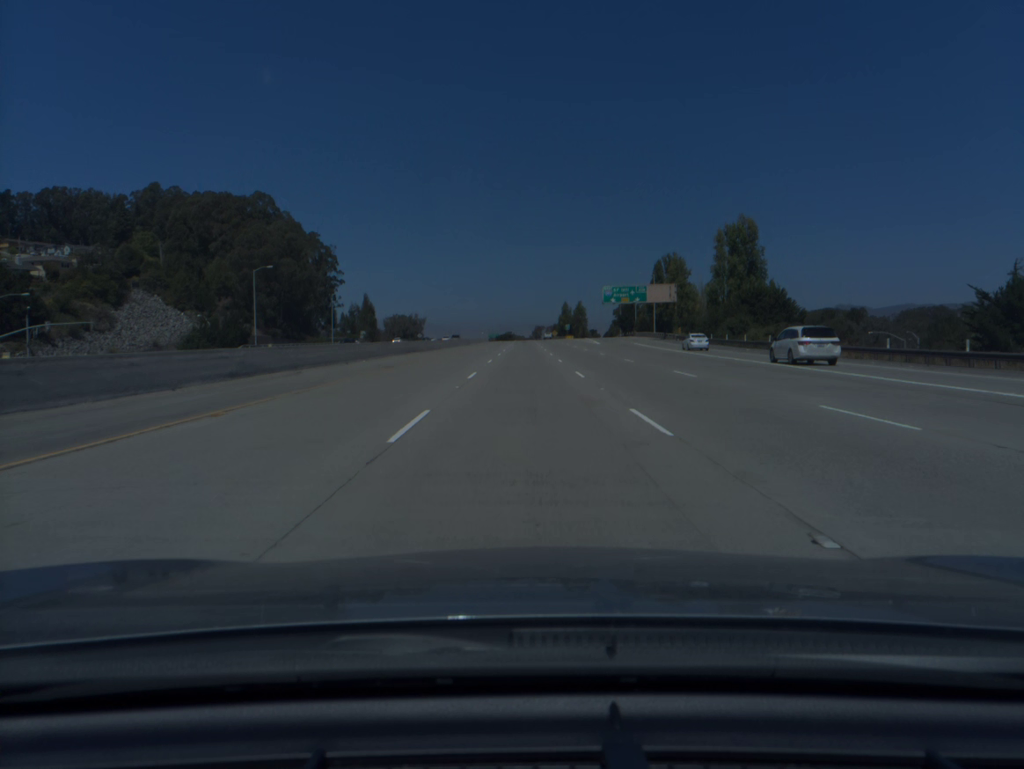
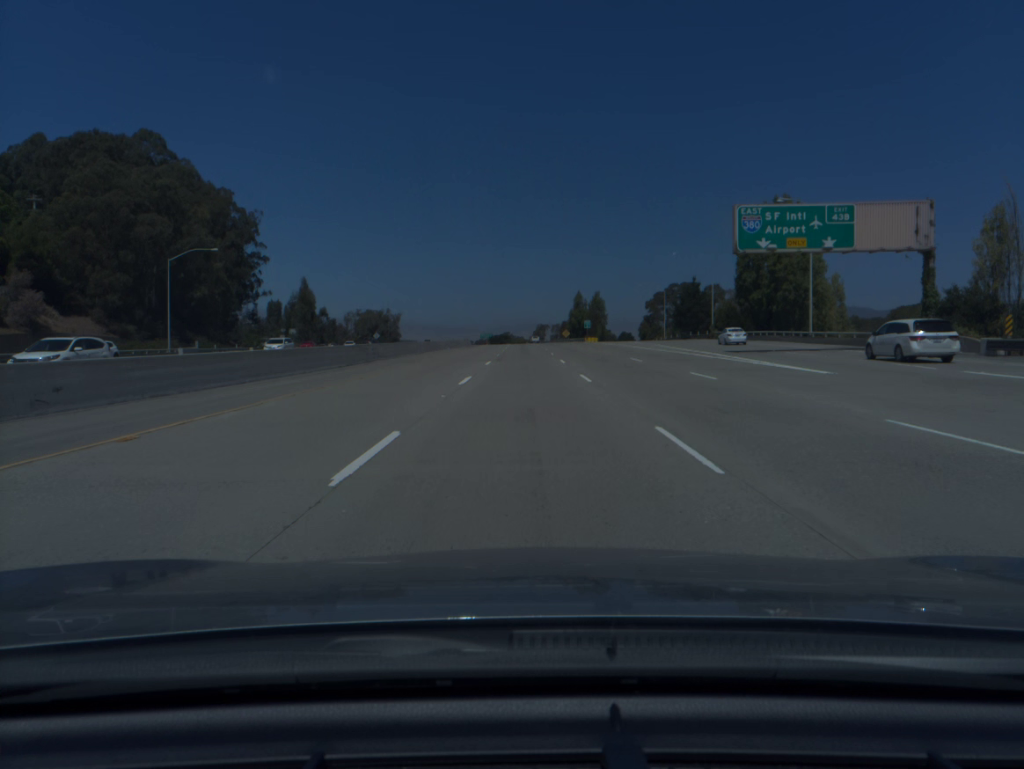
(0.0, +75.8) m; 0°
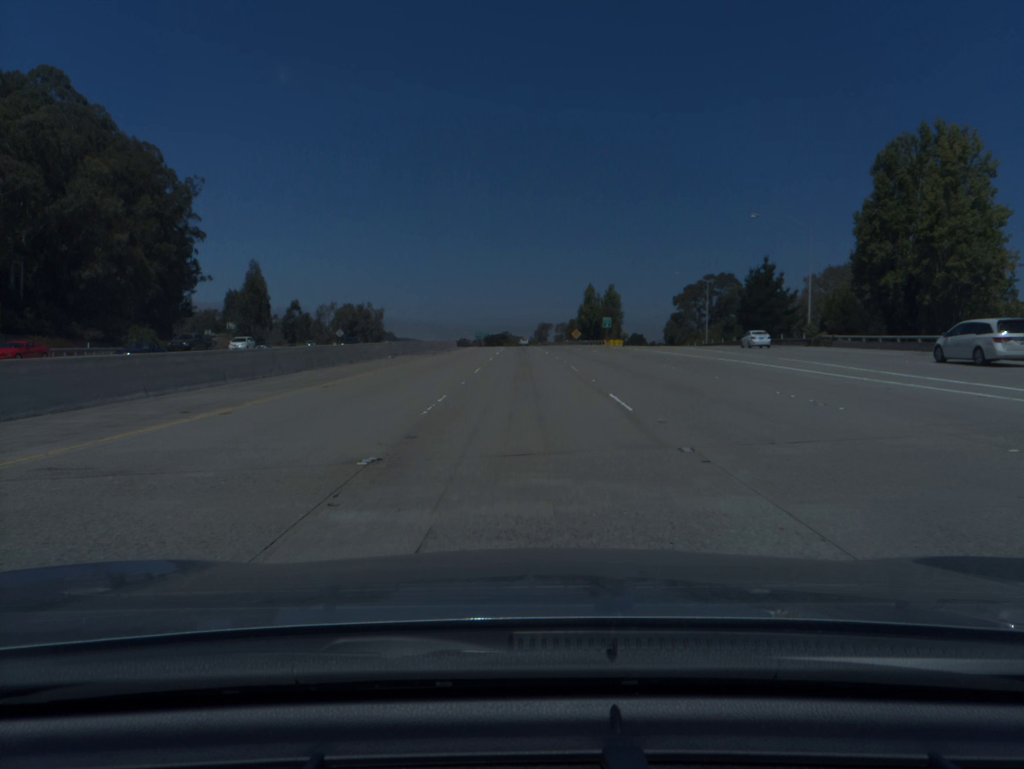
(0.0, +37.8) m; 0°
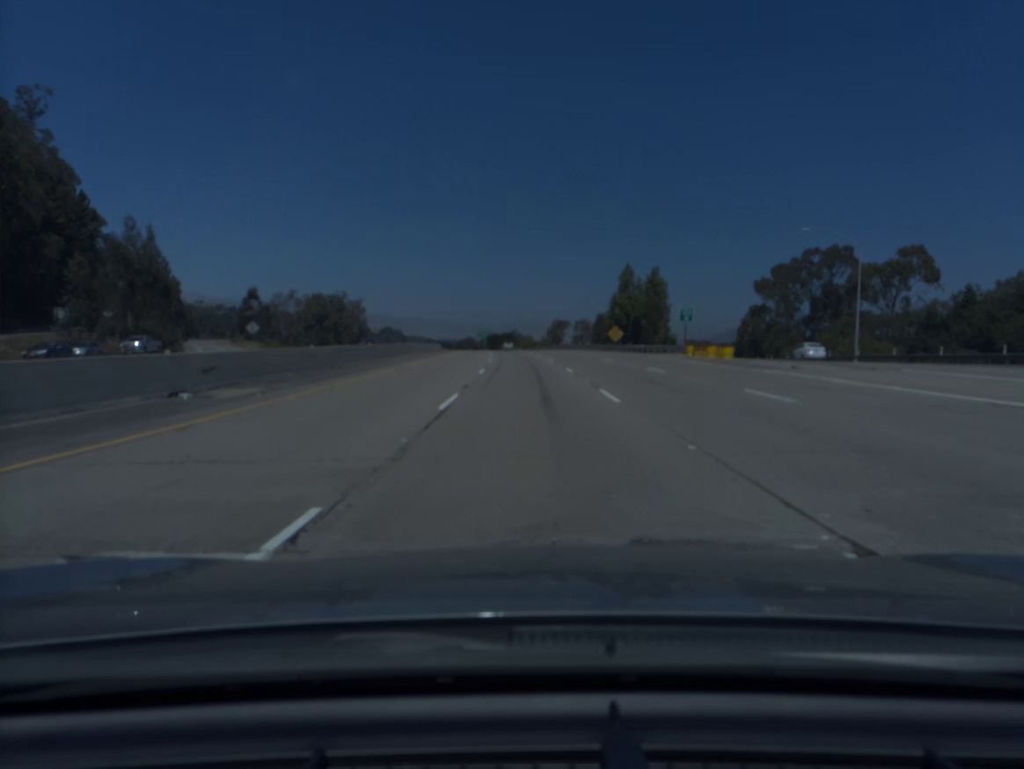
(-0.2, +56.5) m; -1°
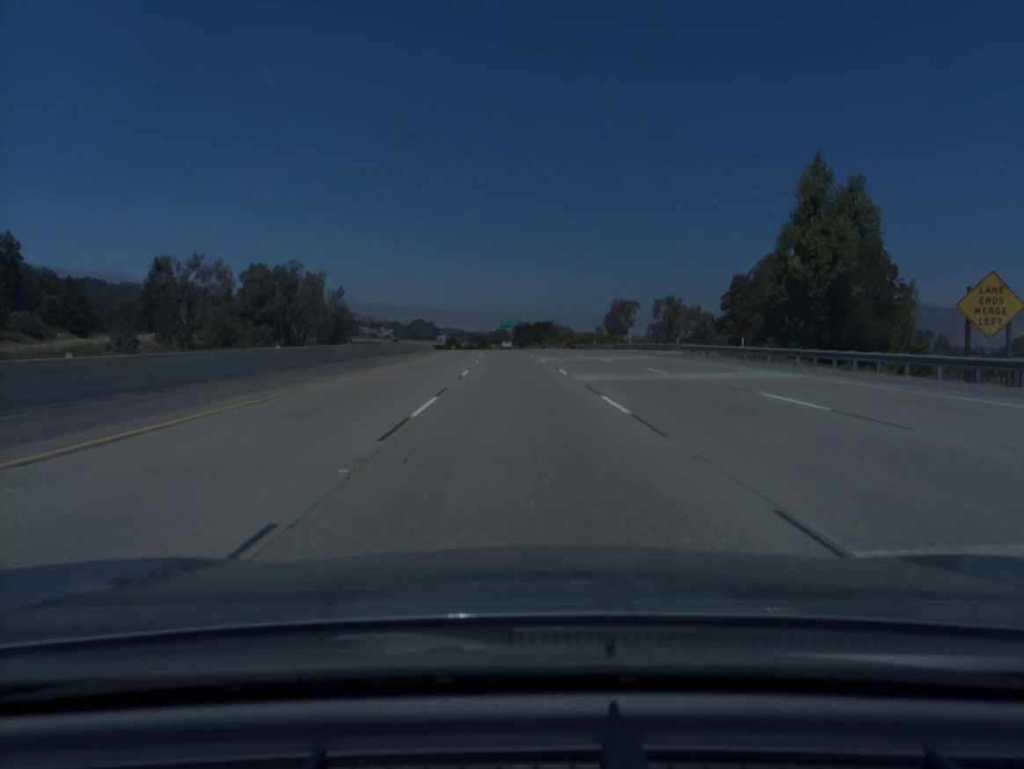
(-1.2, +75.4) m; -2°
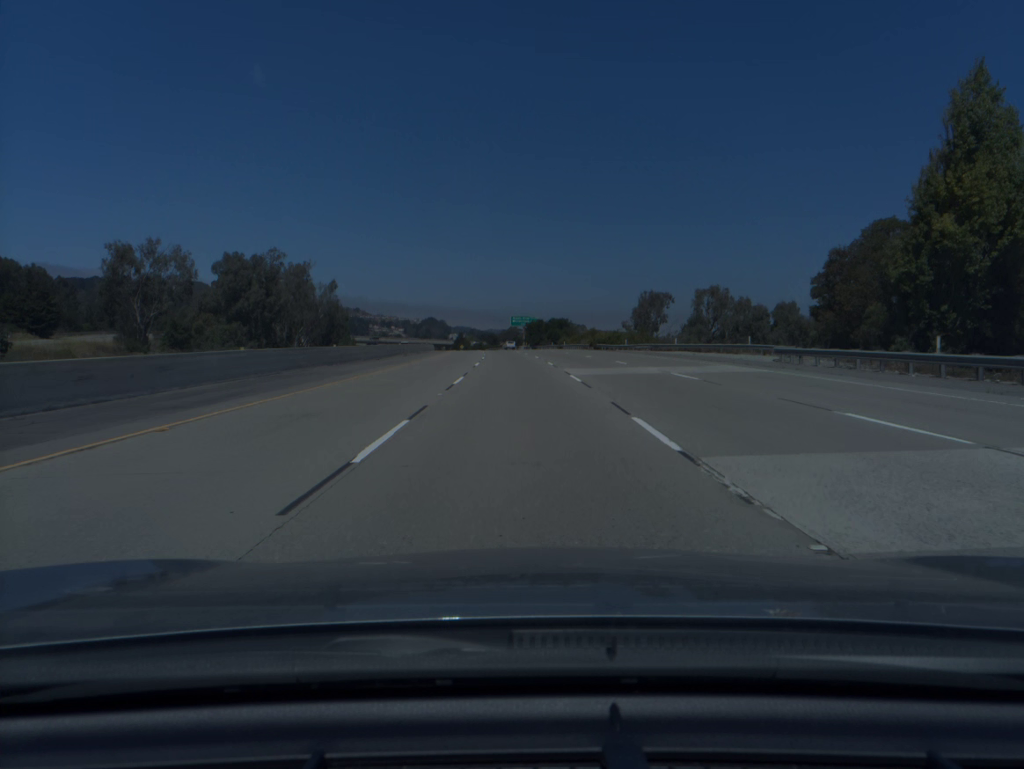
(-0.1, +18.9) m; -1°
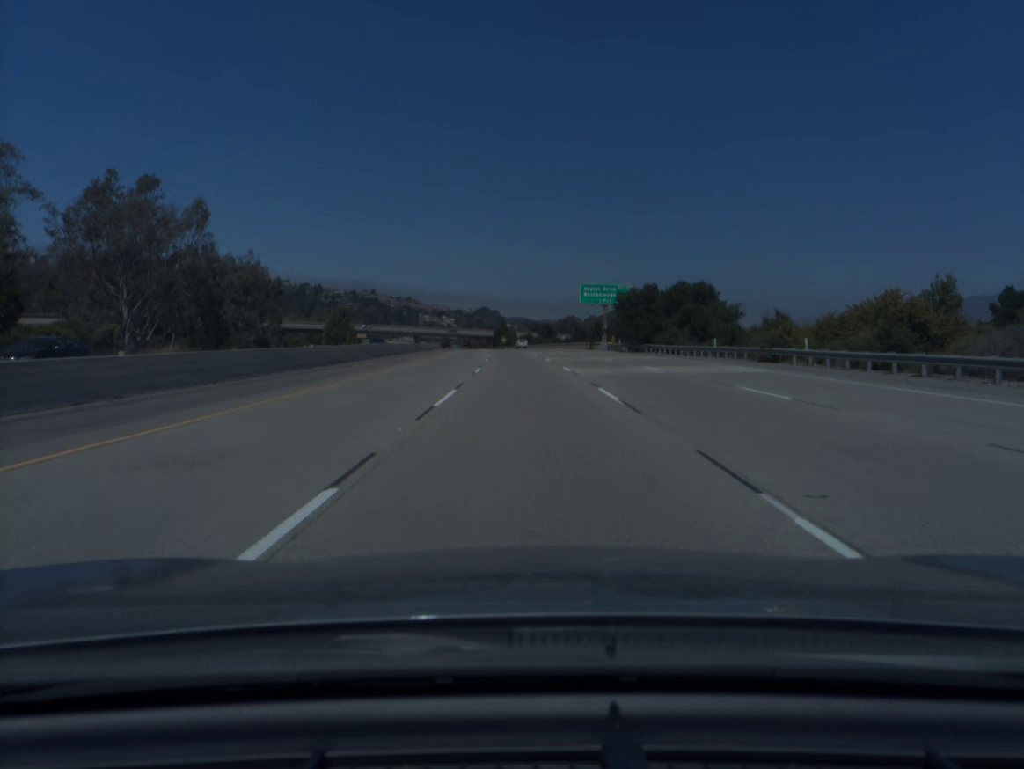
(-3.3, +94.6) m; -4°
